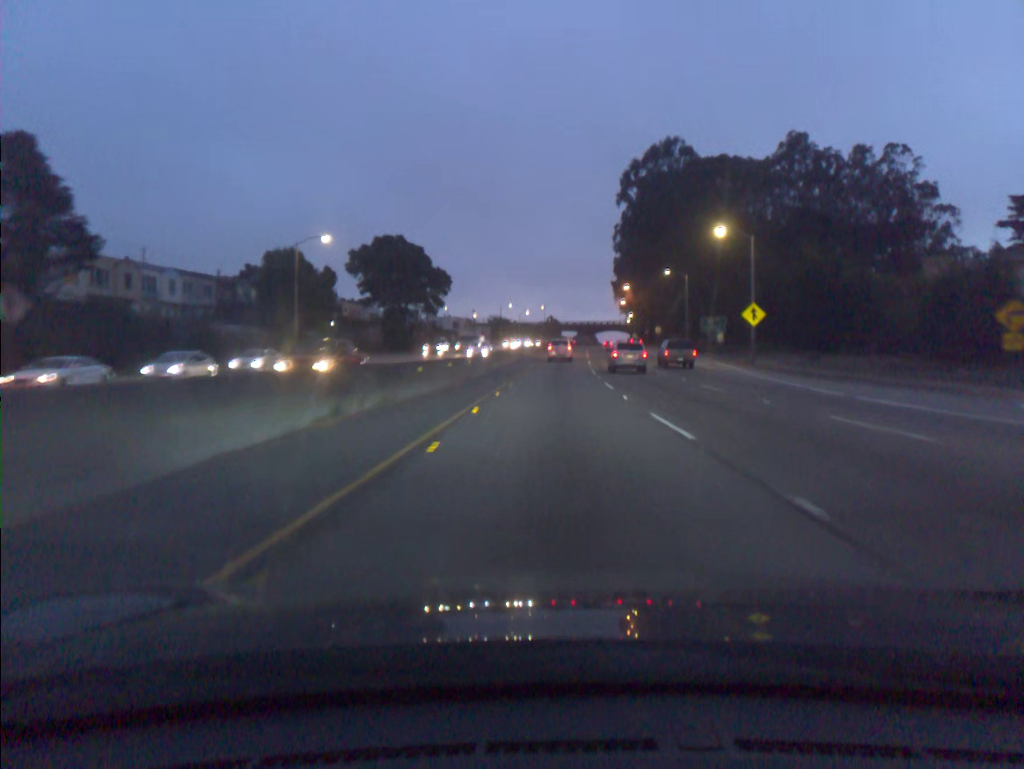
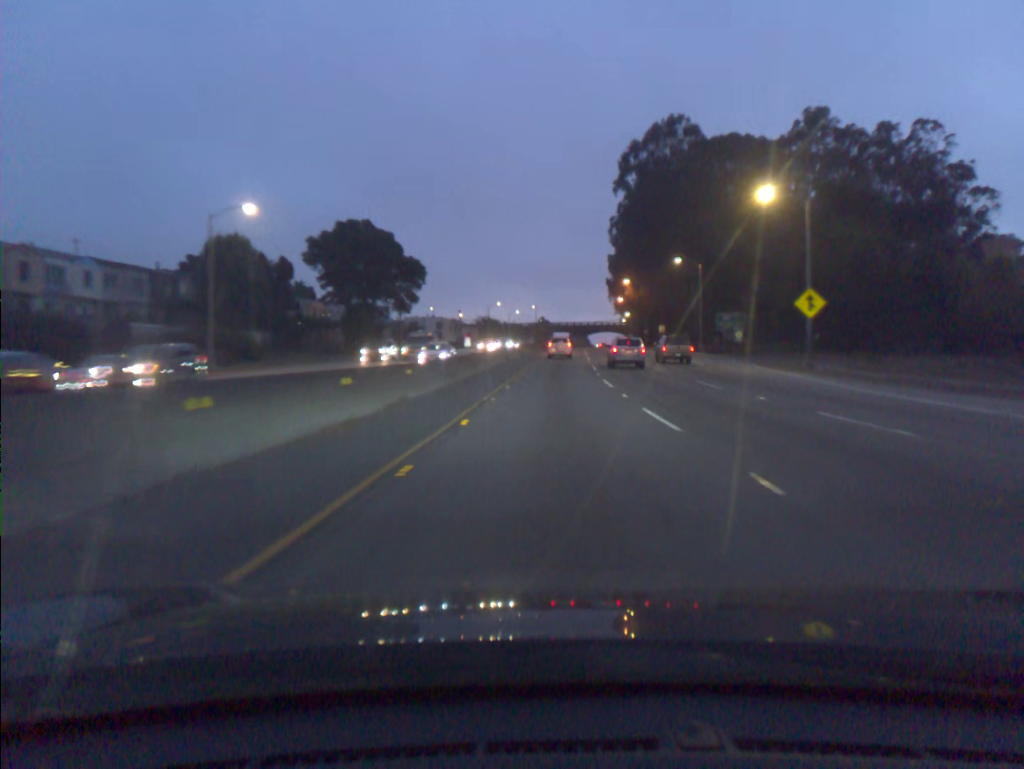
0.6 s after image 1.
(+0.1, +13.6) m; +1°
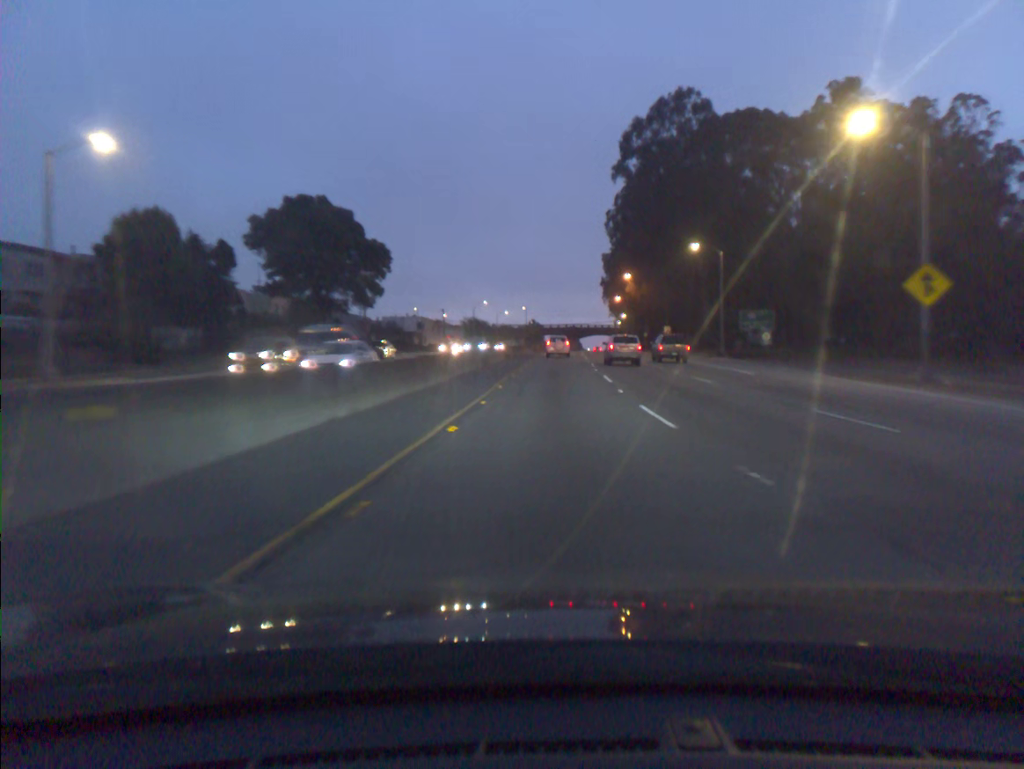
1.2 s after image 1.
(+0.1, +13.8) m; +1°
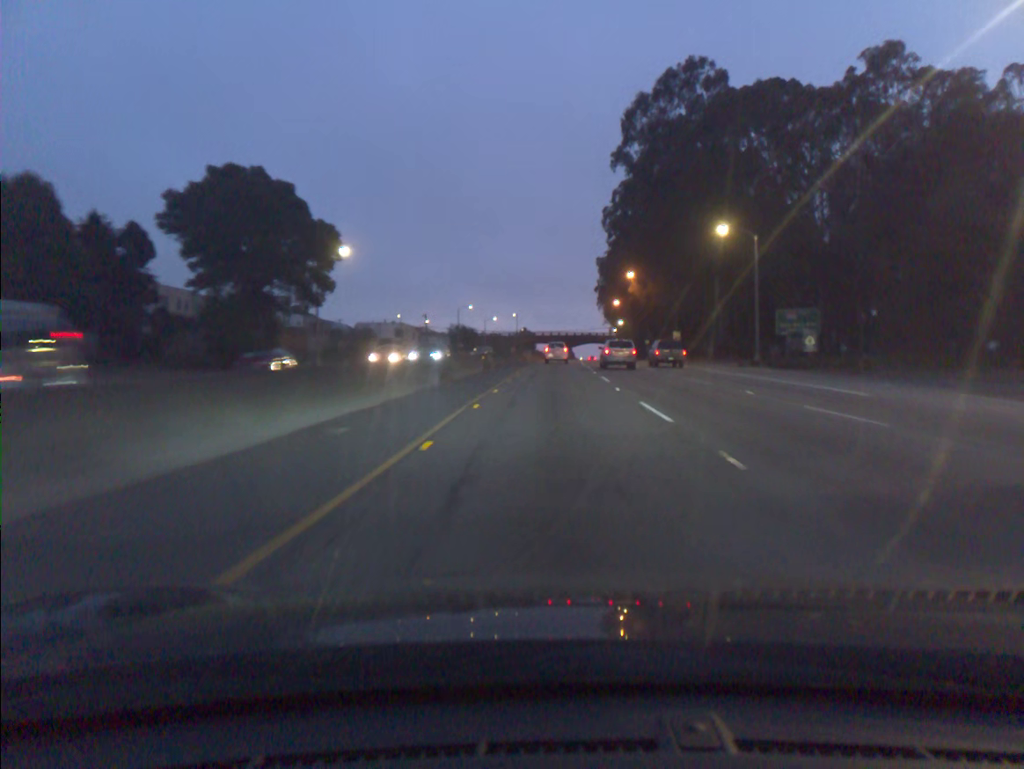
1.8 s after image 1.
(+0.1, +13.9) m; +1°
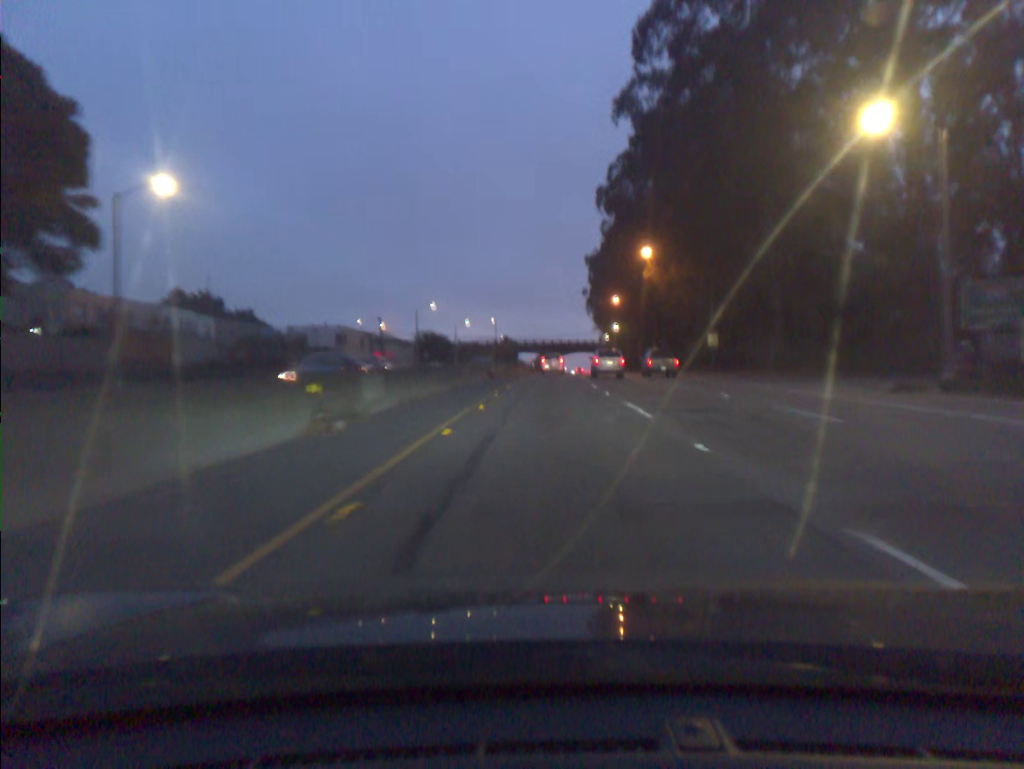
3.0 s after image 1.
(+0.3, +28.0) m; +1°
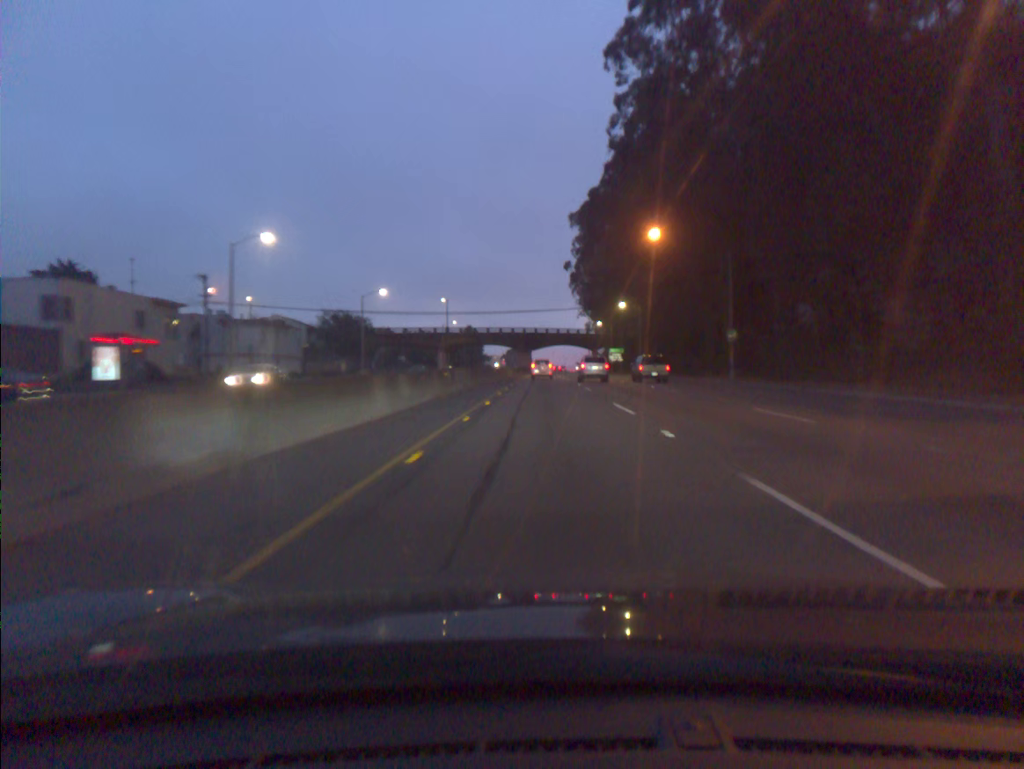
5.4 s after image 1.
(+0.7, +57.0) m; +2°
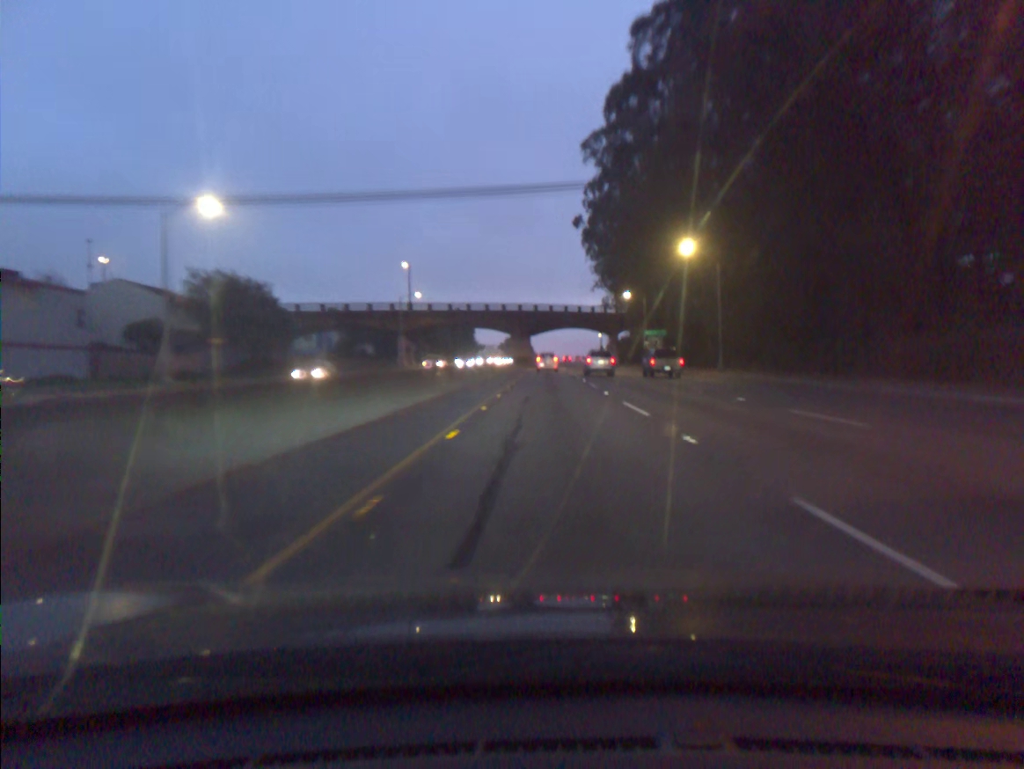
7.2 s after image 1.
(-0.1, +45.3) m; 0°
